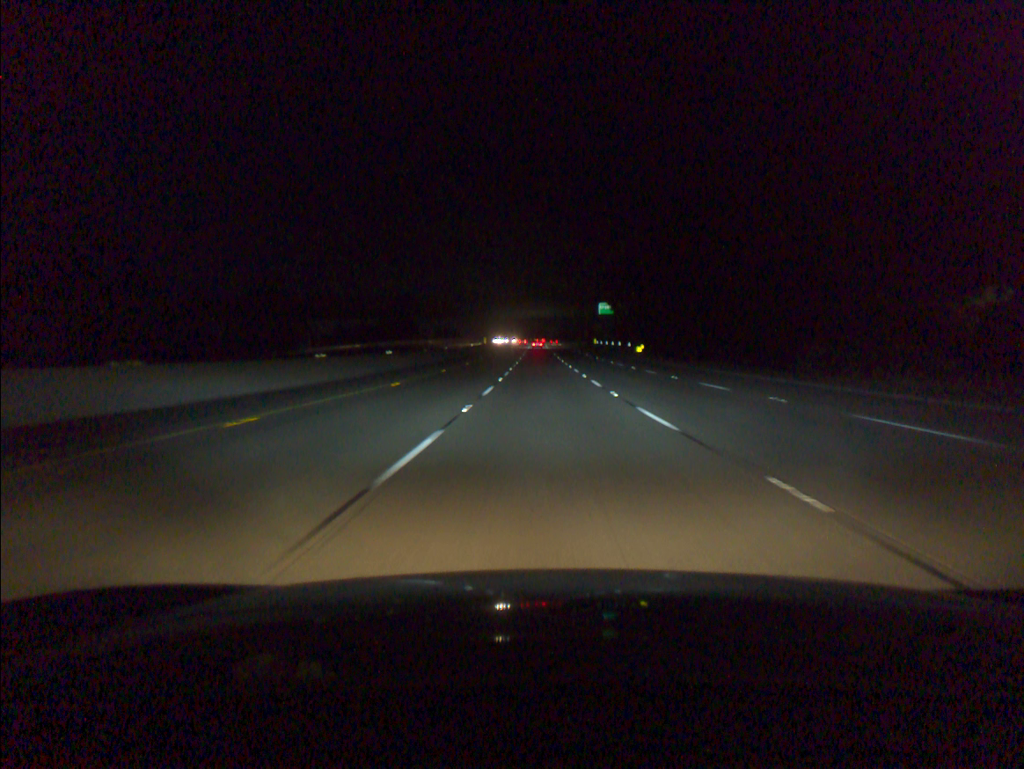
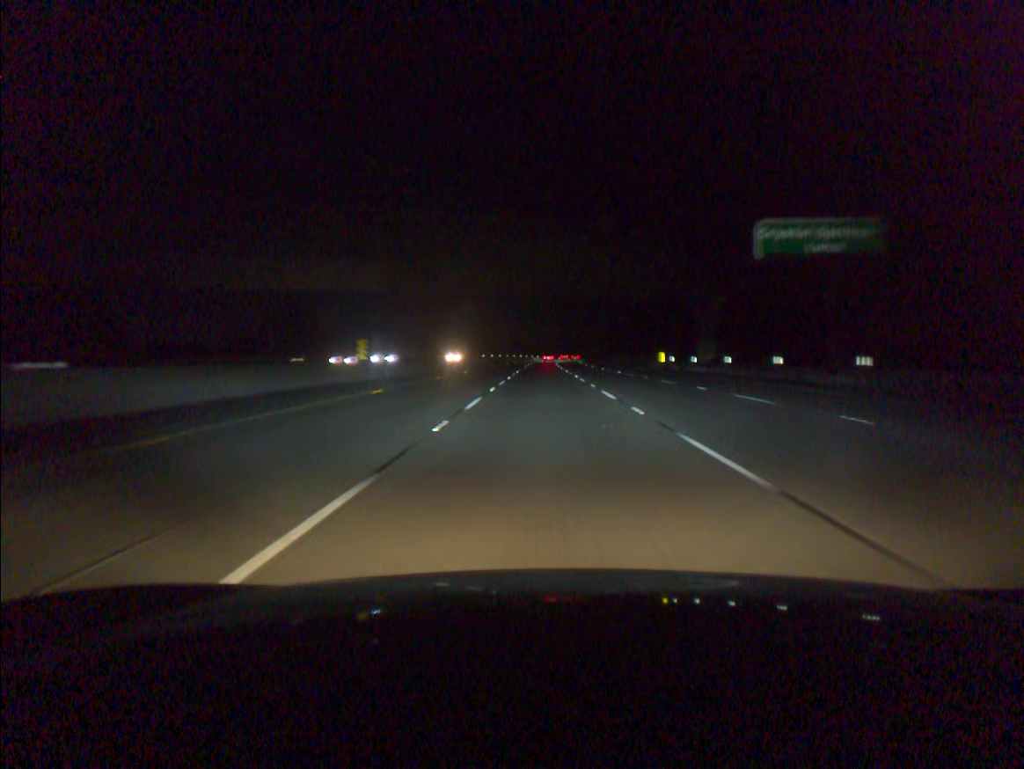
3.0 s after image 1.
(-0.3, +90.6) m; 0°
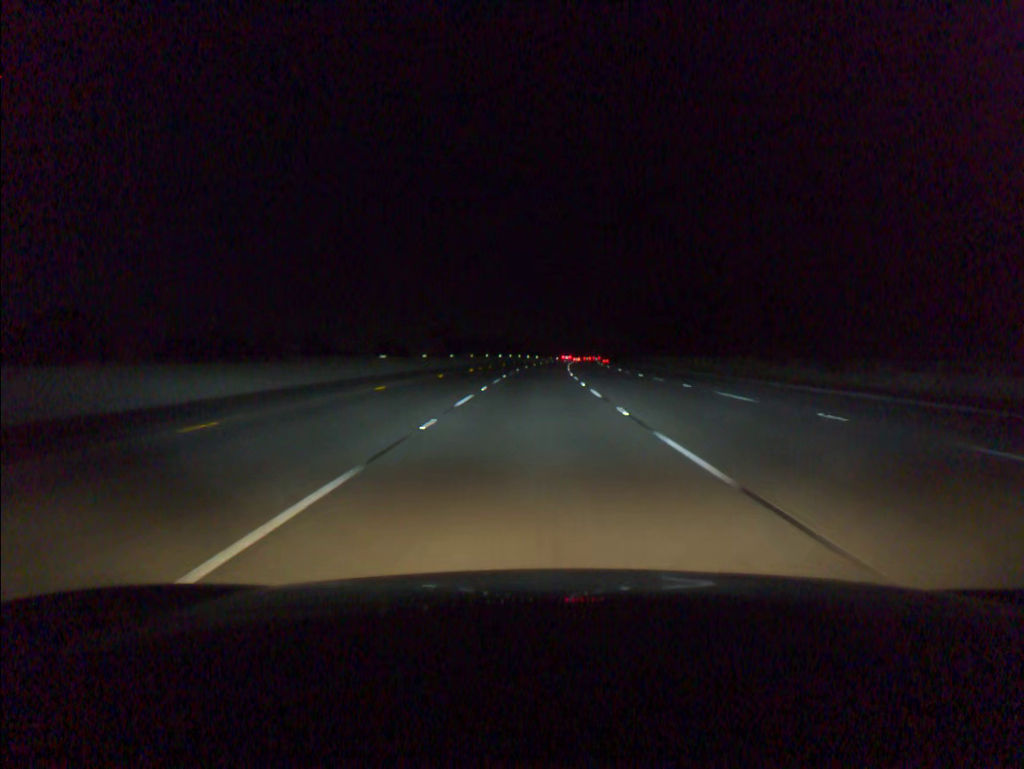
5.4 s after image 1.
(+0.2, +70.6) m; +1°
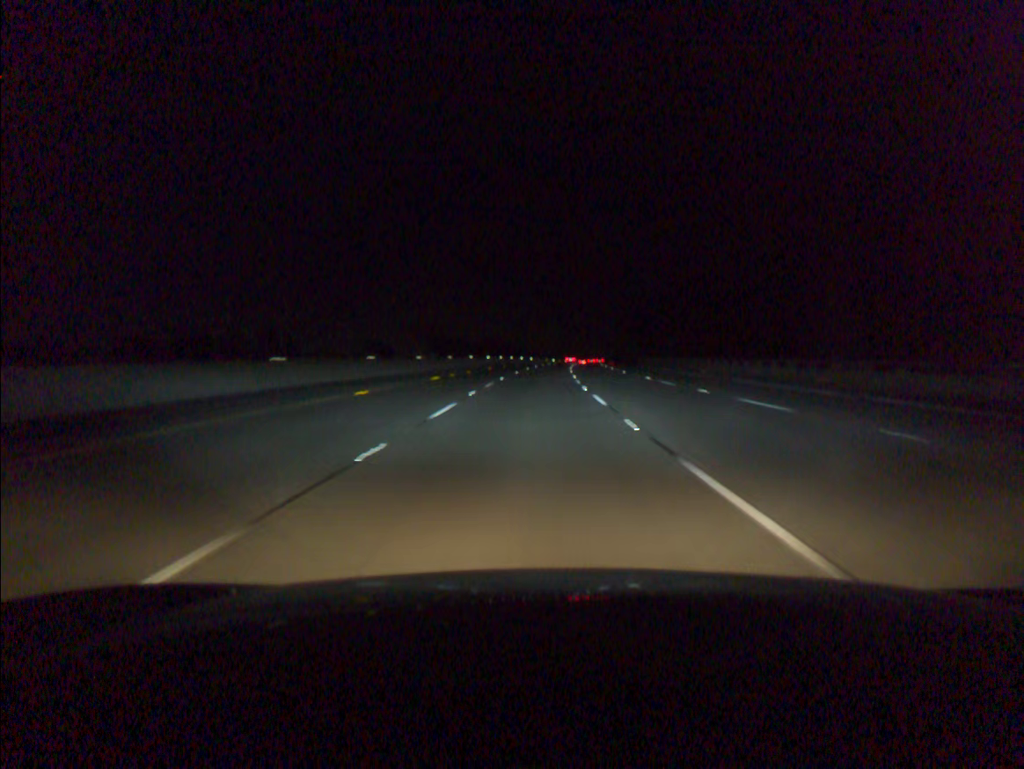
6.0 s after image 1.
(0.0, +17.4) m; 0°
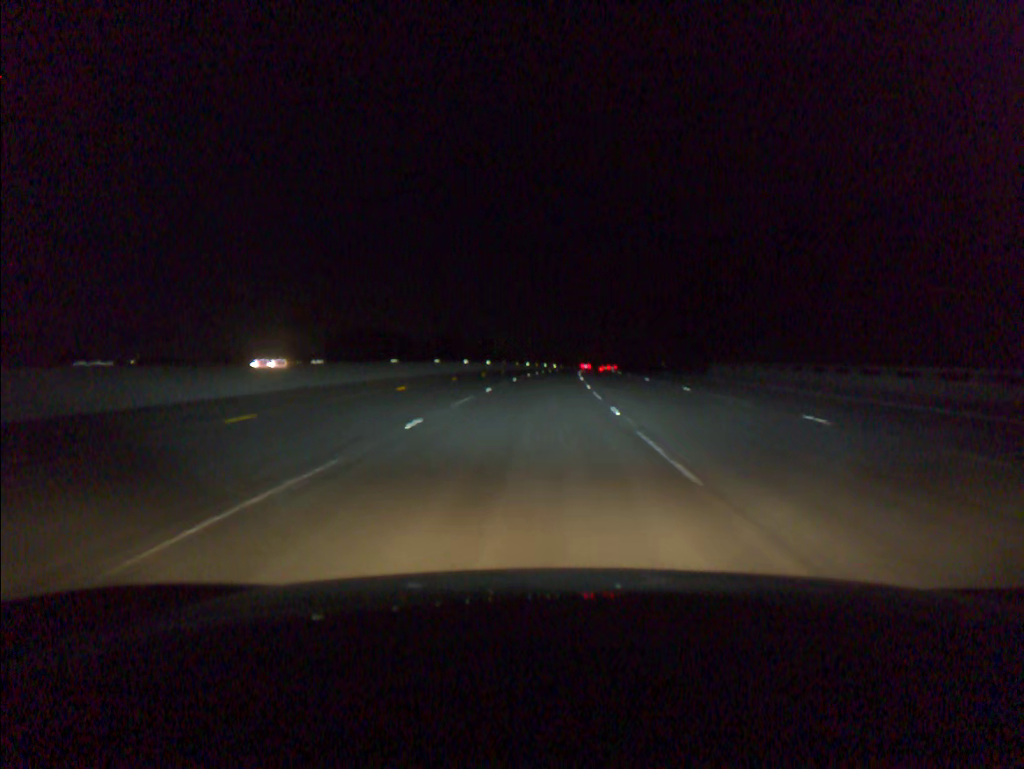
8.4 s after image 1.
(+1.3, +68.9) m; +2°
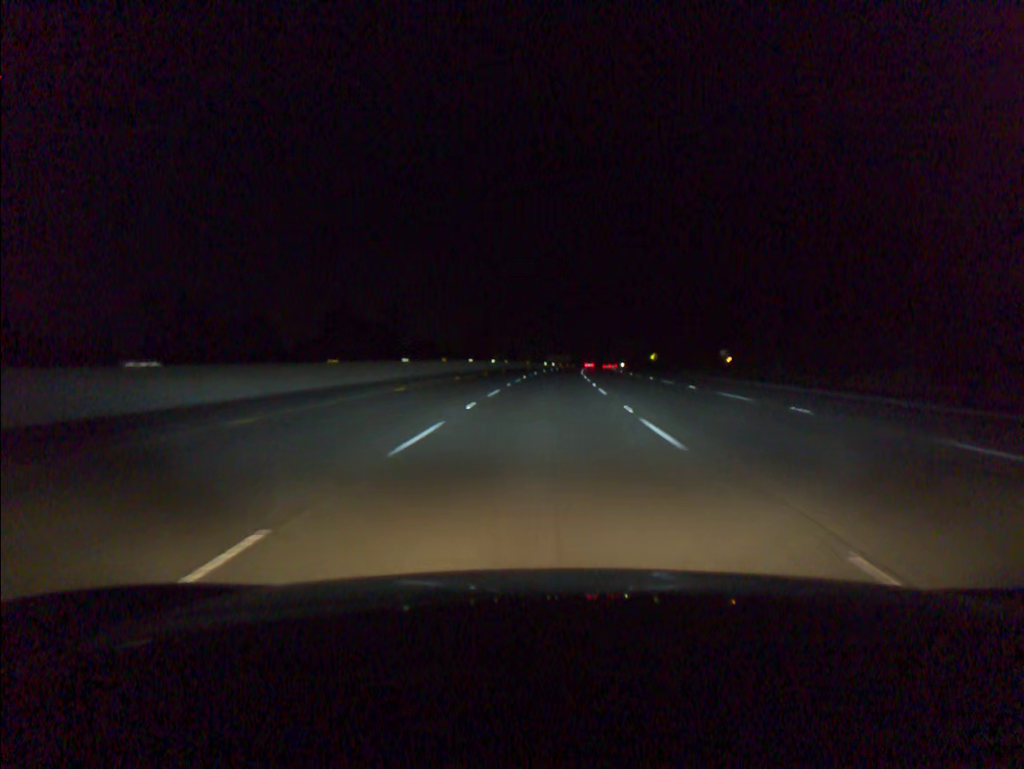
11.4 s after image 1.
(+2.7, +86.5) m; +4°
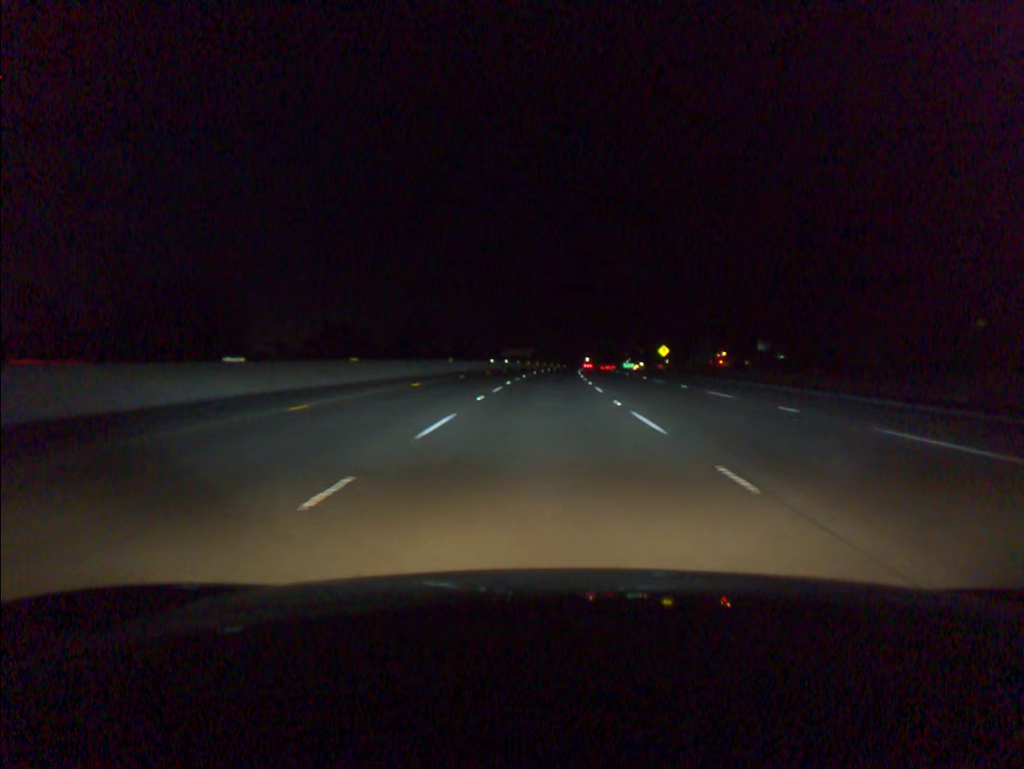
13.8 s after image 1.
(+1.9, +69.4) m; +3°
